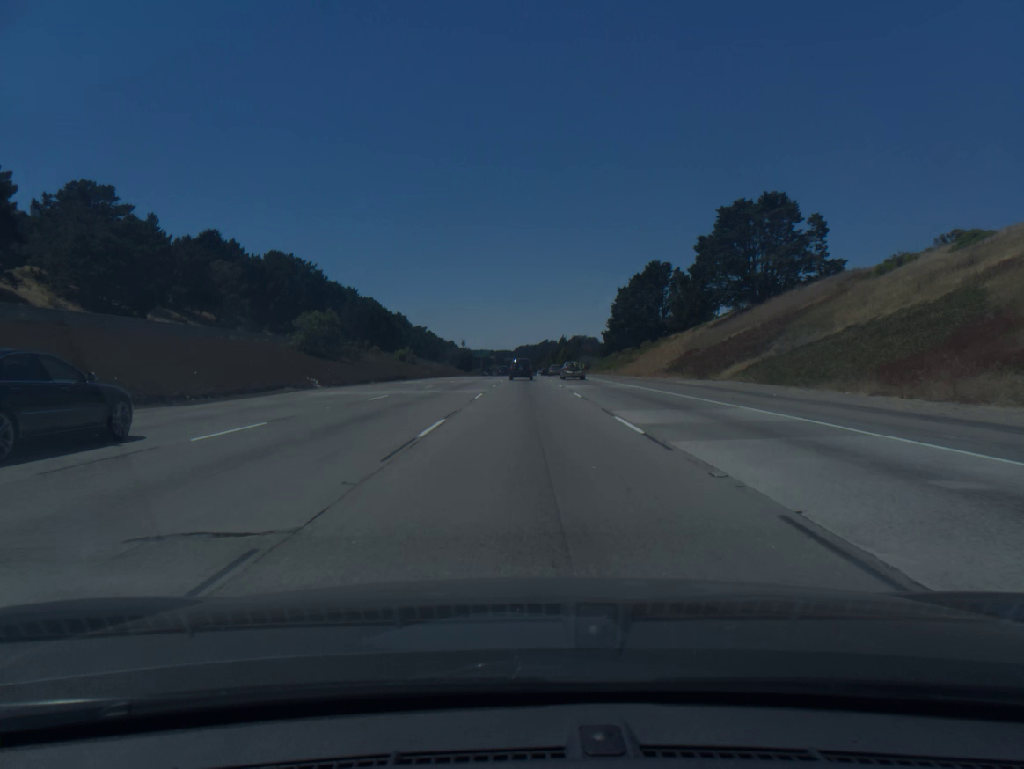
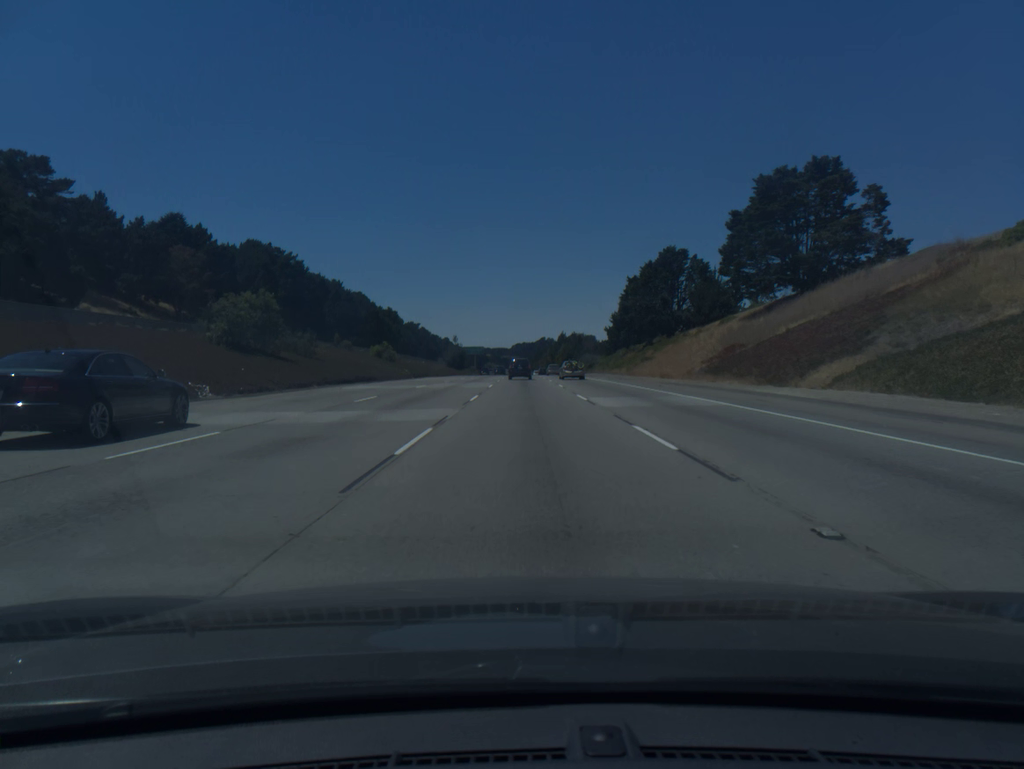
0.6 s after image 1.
(0.0, +17.2) m; 0°
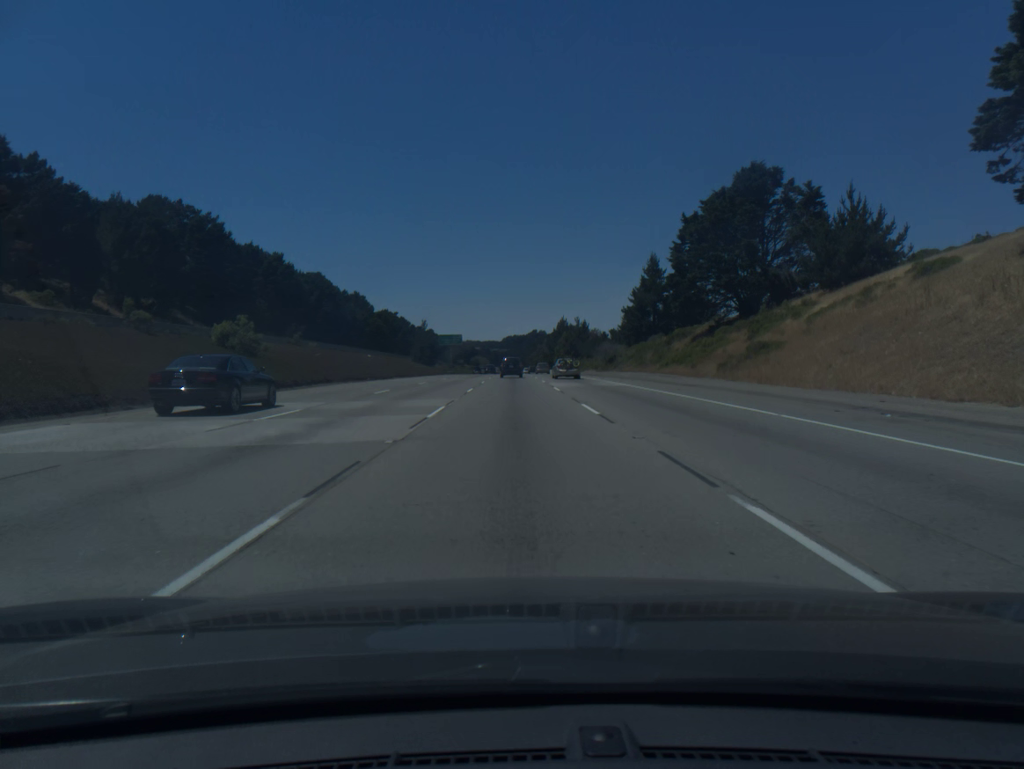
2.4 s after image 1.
(+0.4, +51.8) m; +1°
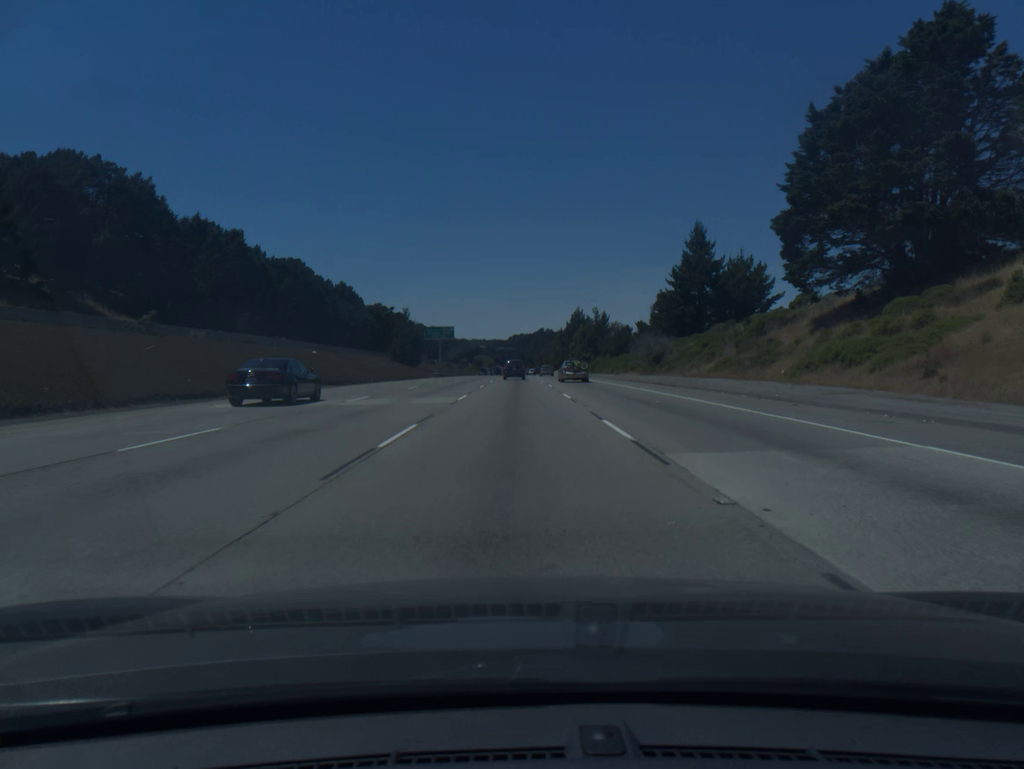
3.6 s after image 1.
(-0.1, +34.8) m; 0°
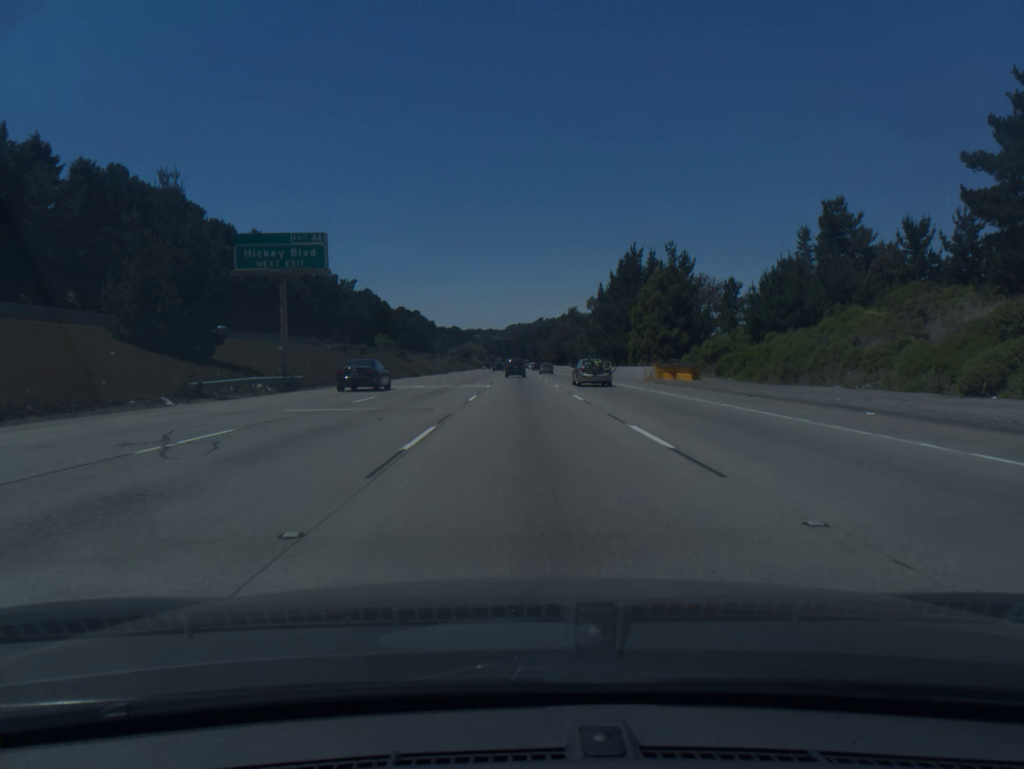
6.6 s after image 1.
(-0.5, +88.1) m; 0°
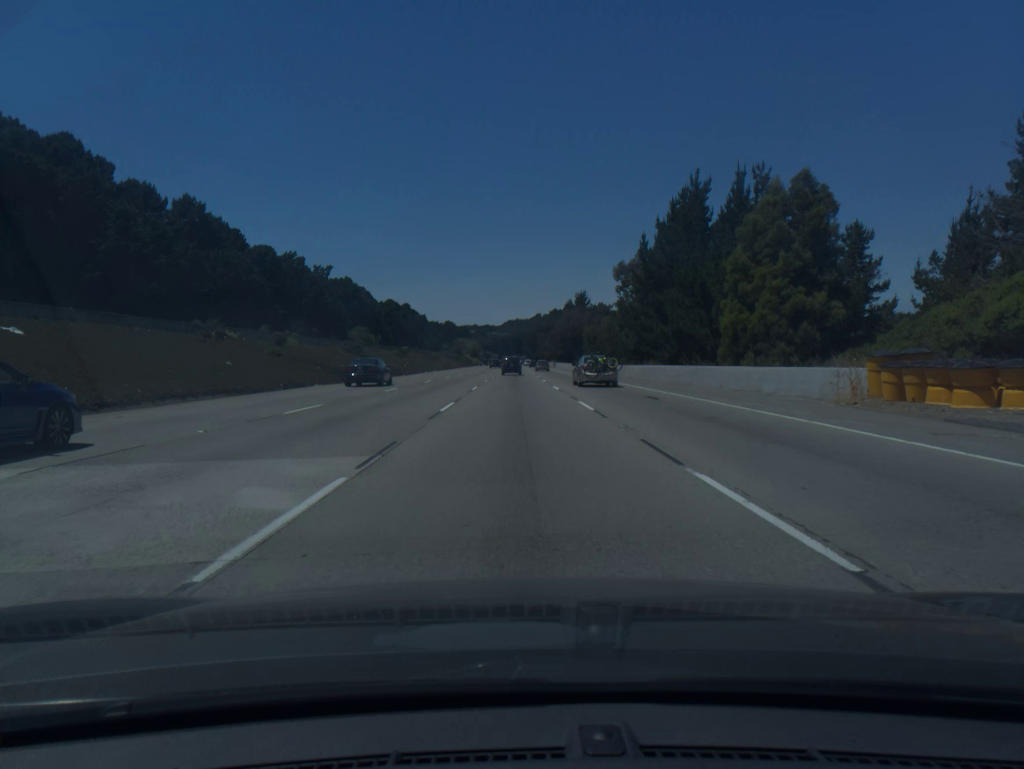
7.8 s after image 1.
(+0.1, +35.8) m; 0°
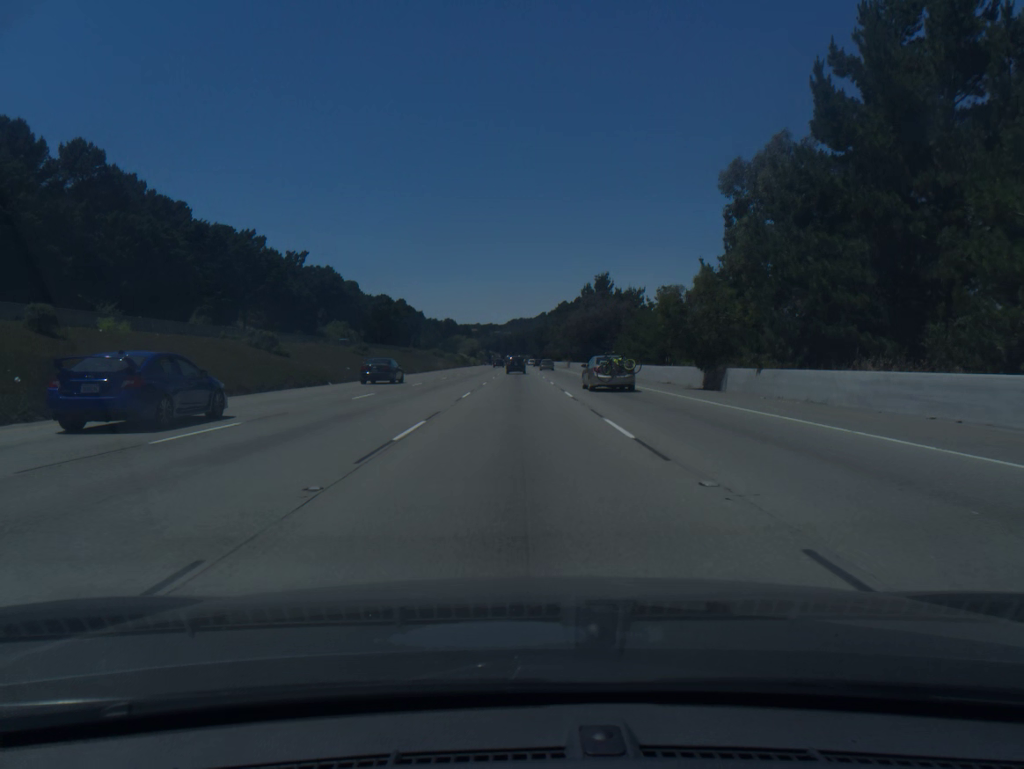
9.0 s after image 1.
(-0.1, +36.1) m; 0°
